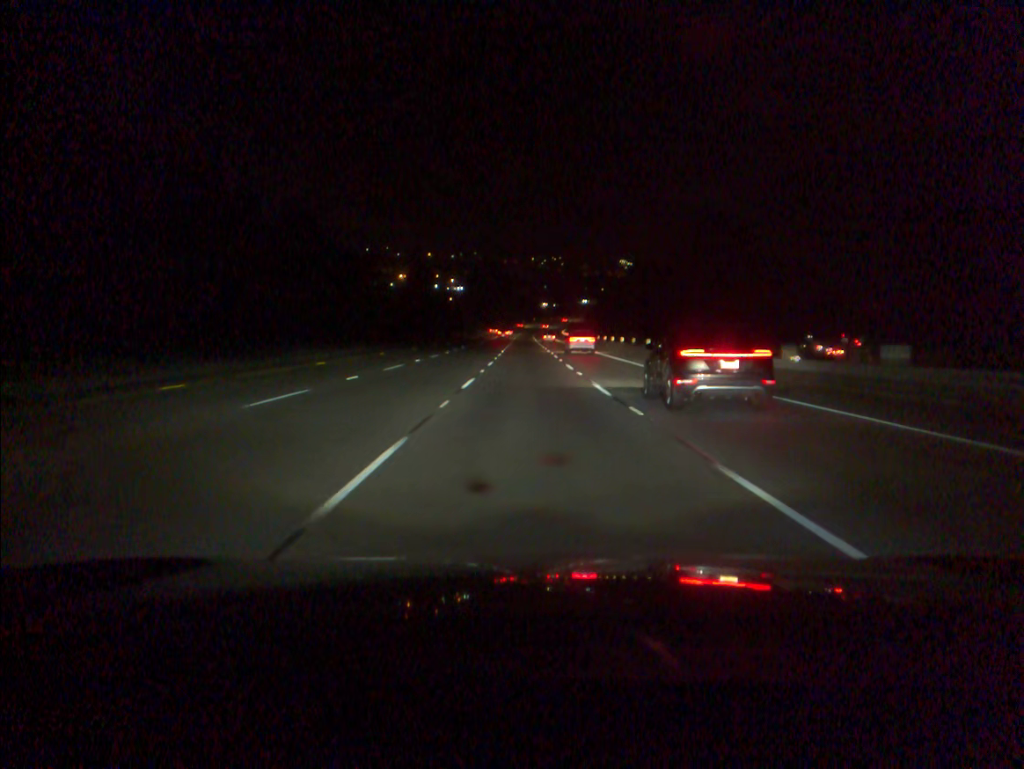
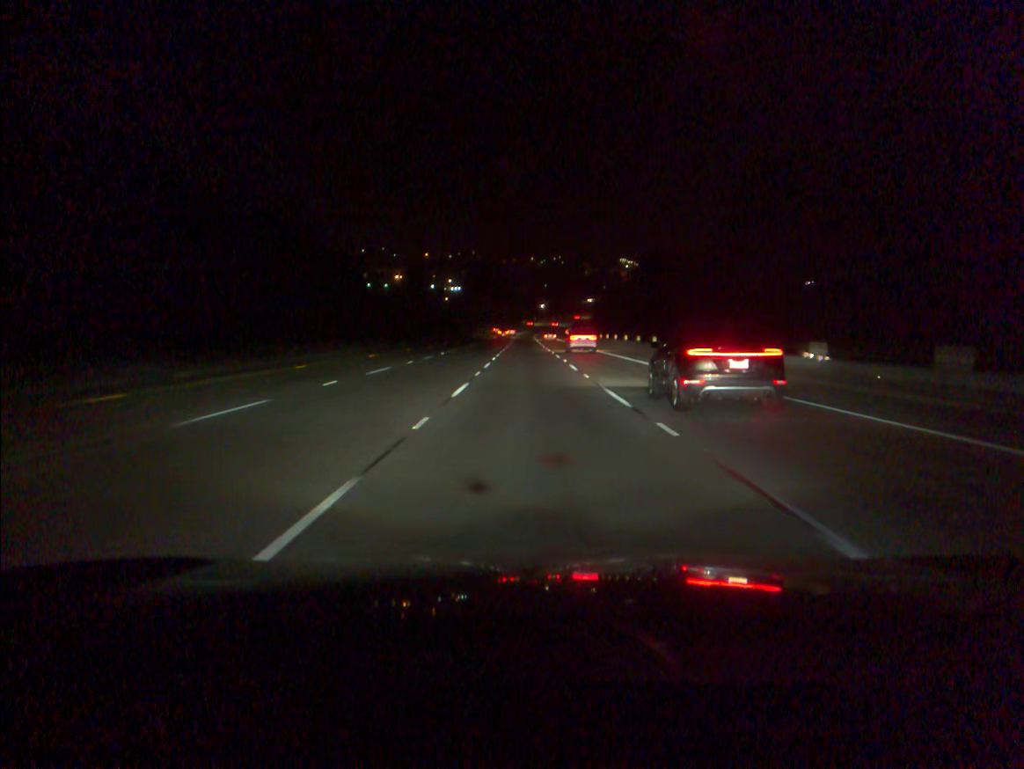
(0.0, +17.7) m; 0°
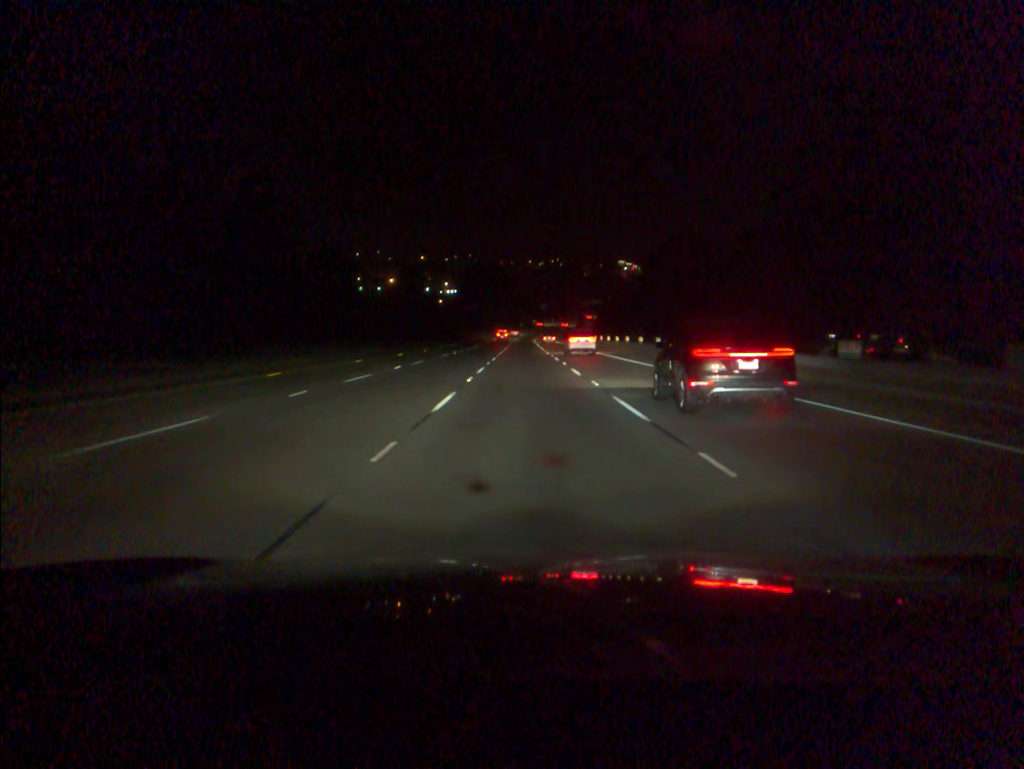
(0.0, +17.7) m; 0°
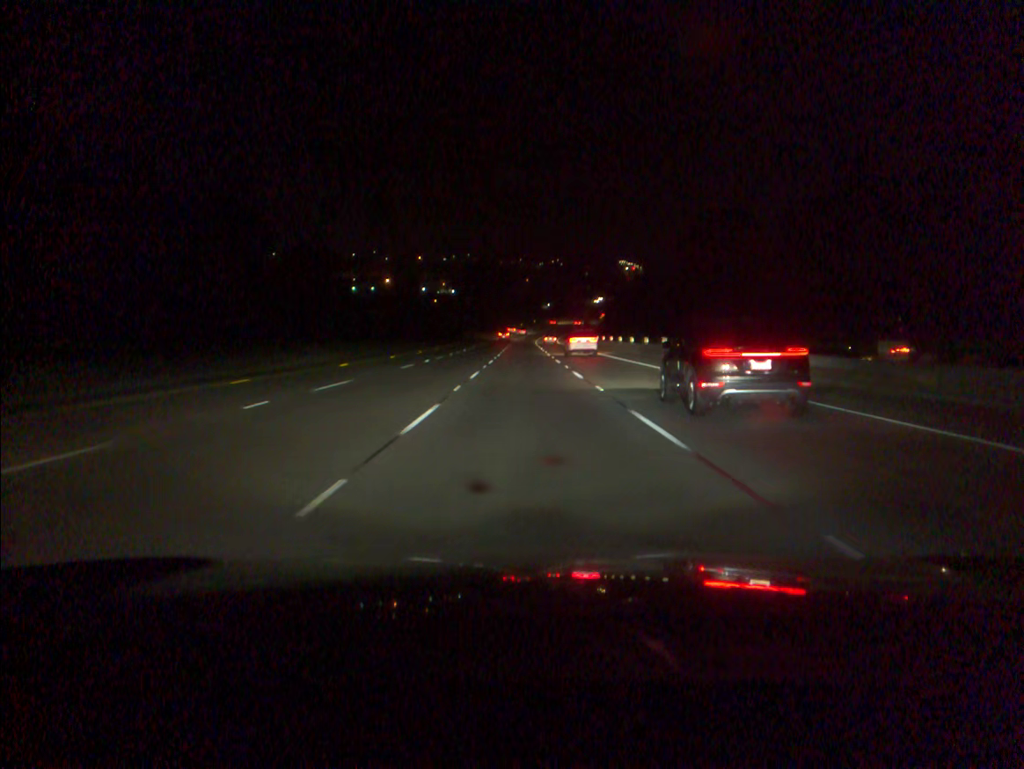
(0.0, +17.7) m; 0°
